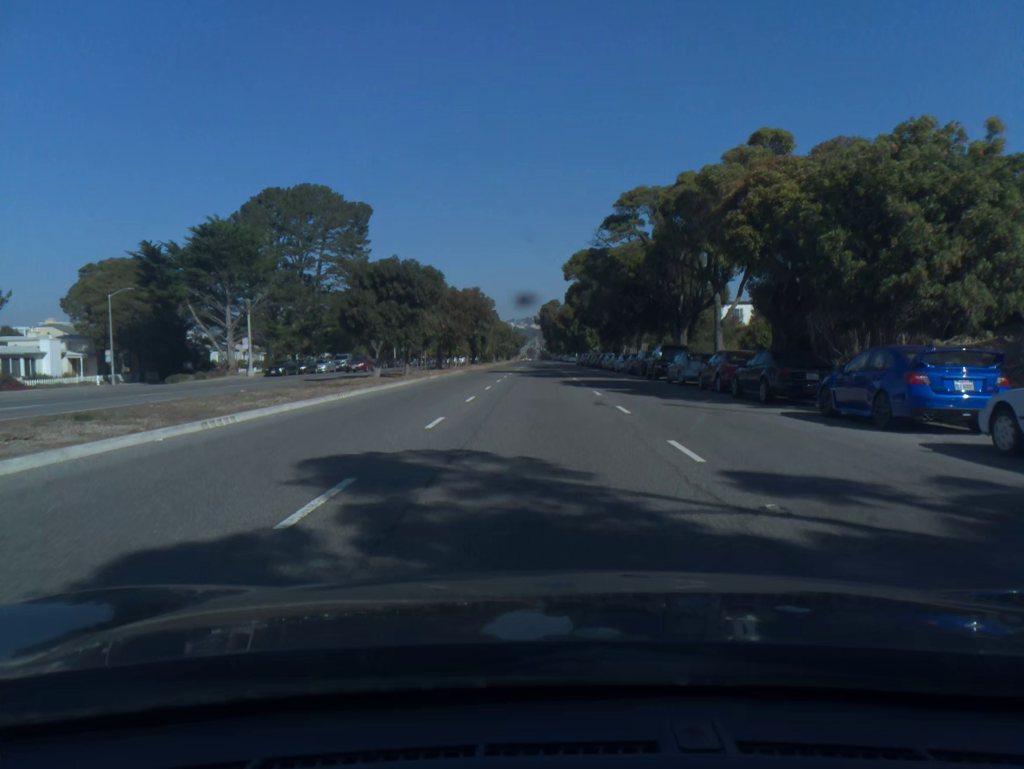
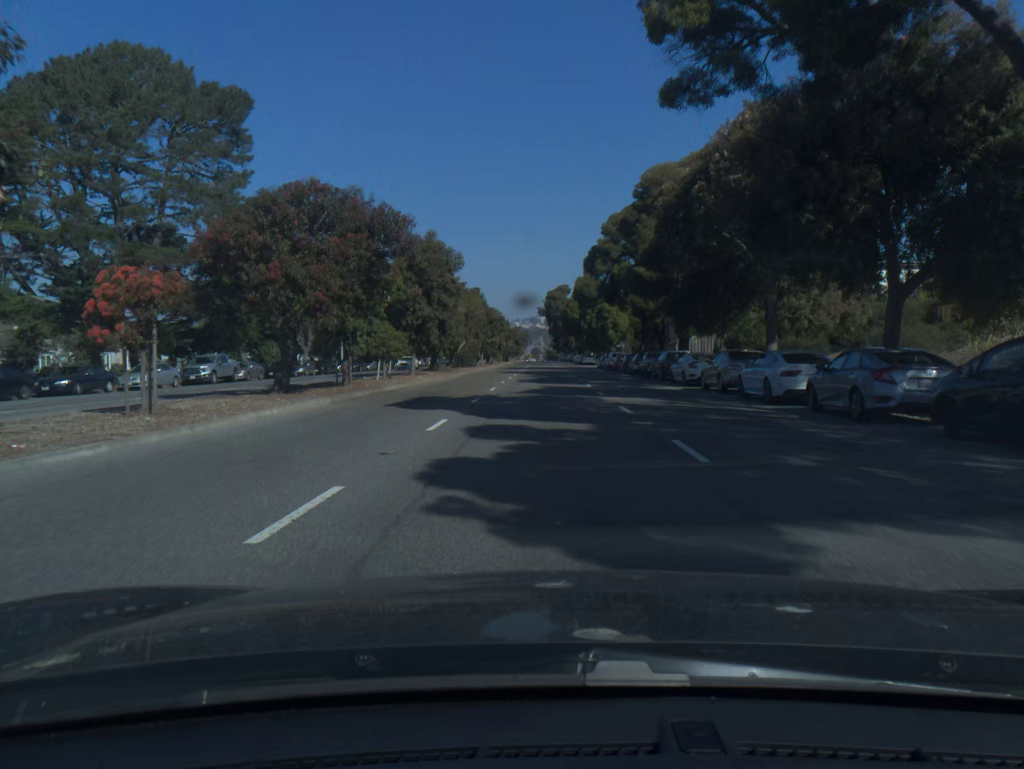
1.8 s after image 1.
(-0.1, +37.1) m; 0°
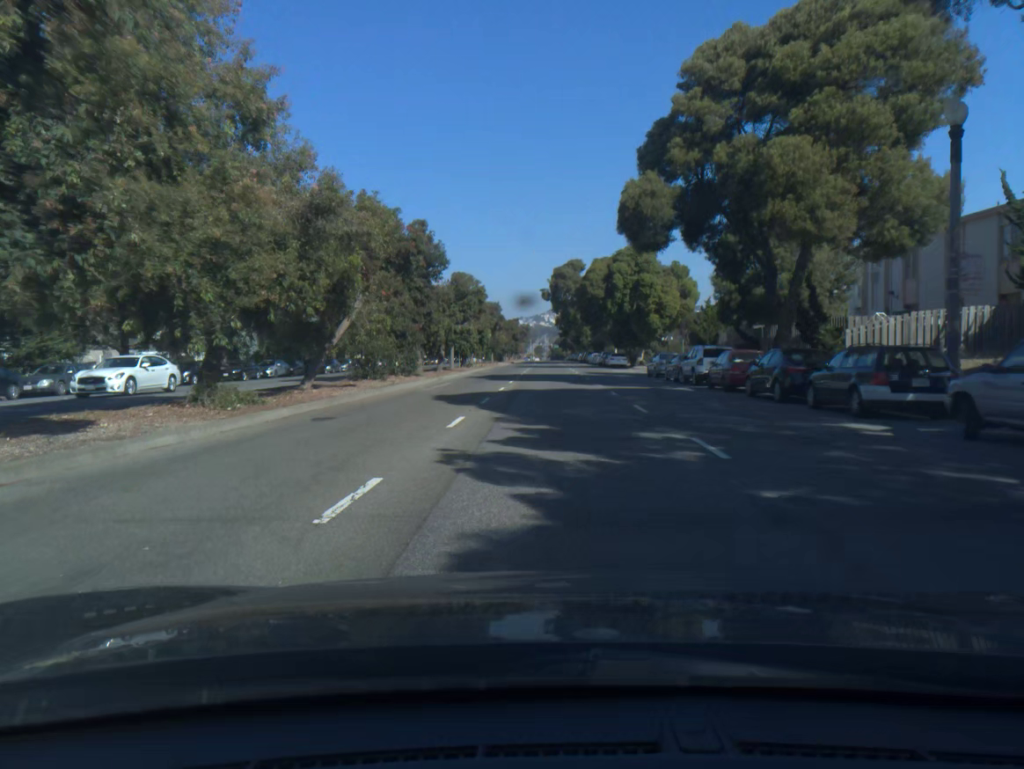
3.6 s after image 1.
(-0.1, +36.7) m; 0°
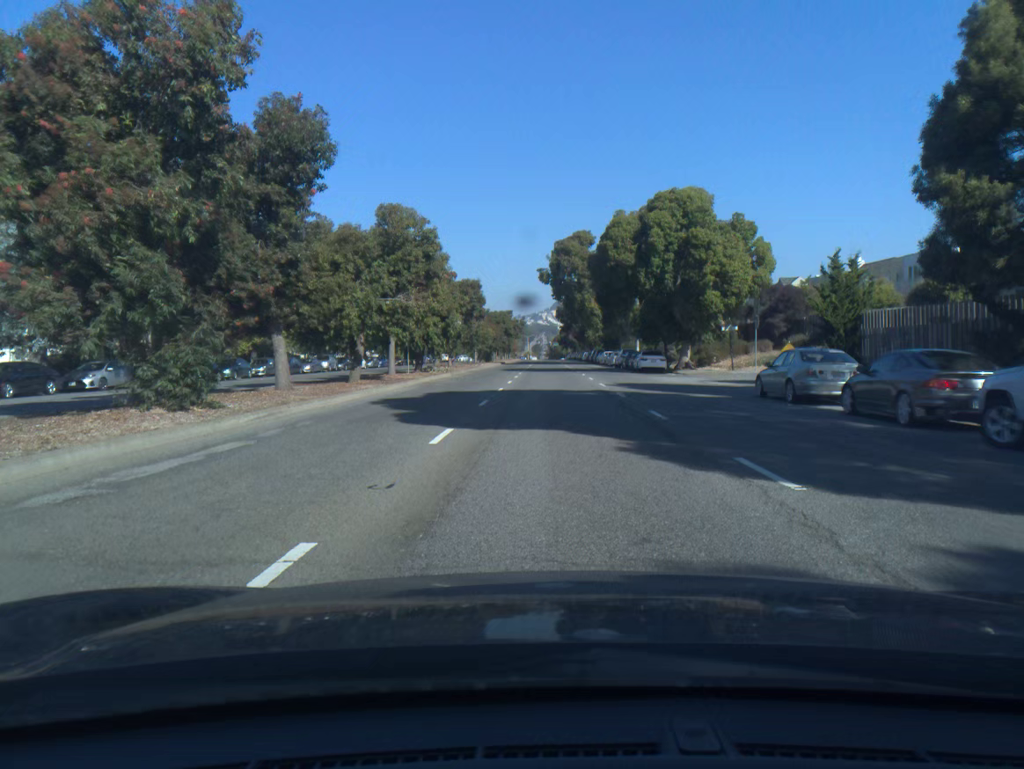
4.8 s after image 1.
(0.0, +24.1) m; 0°
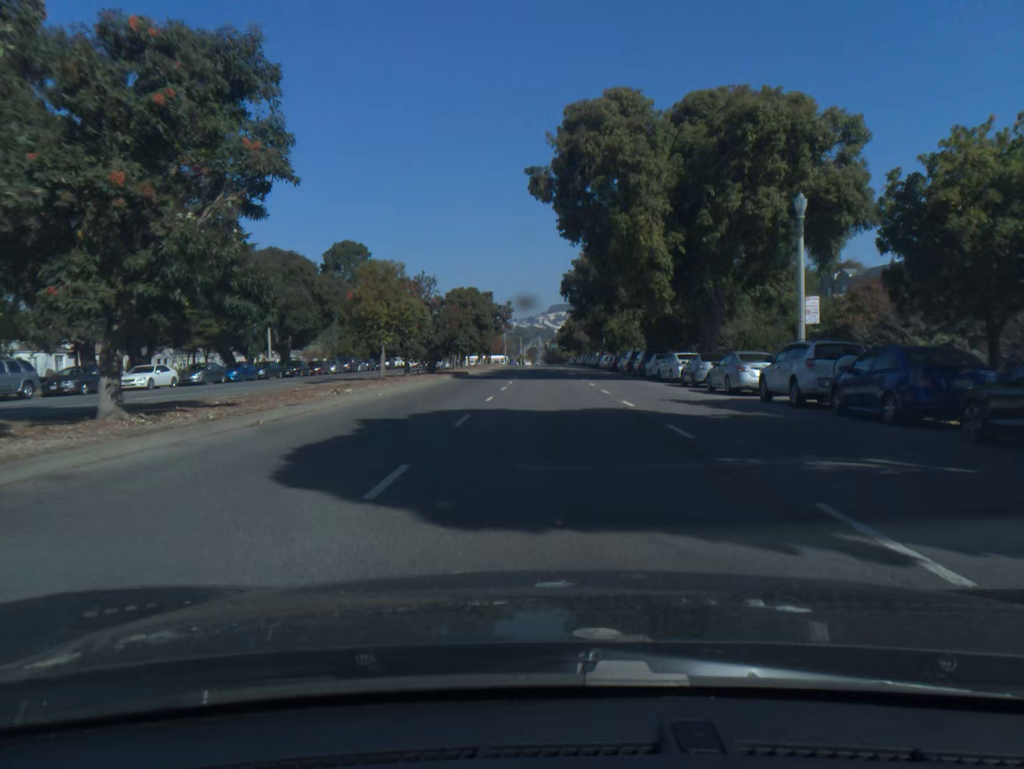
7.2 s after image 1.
(+0.2, +47.2) m; 0°
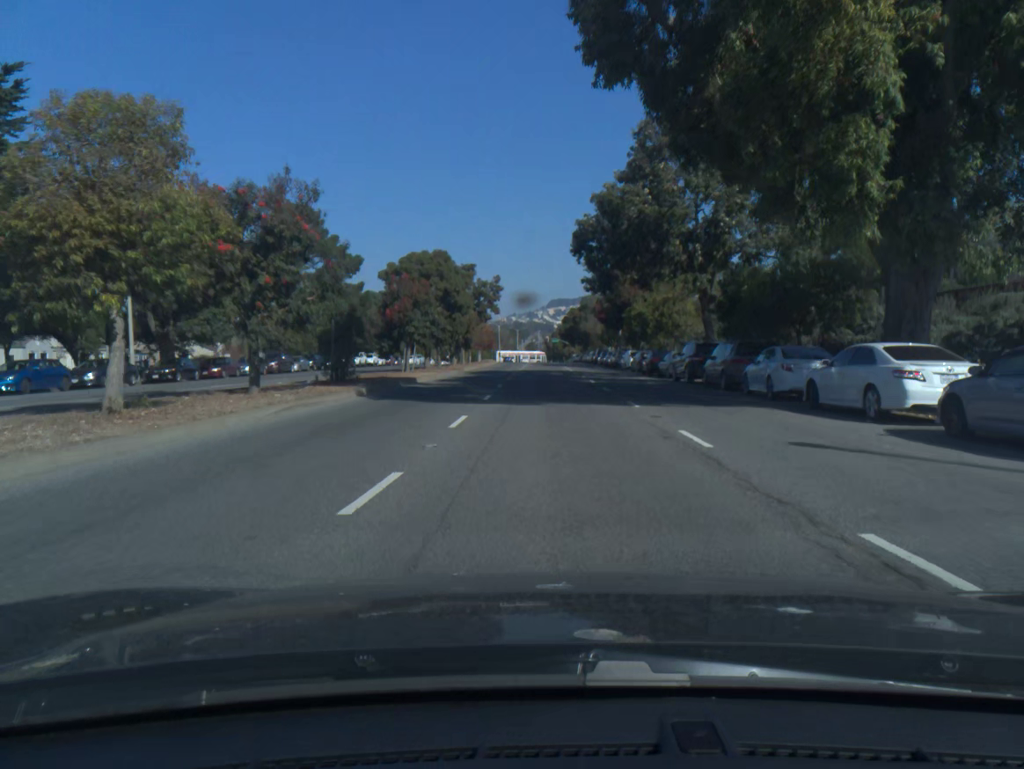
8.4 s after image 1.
(0.0, +22.8) m; 0°
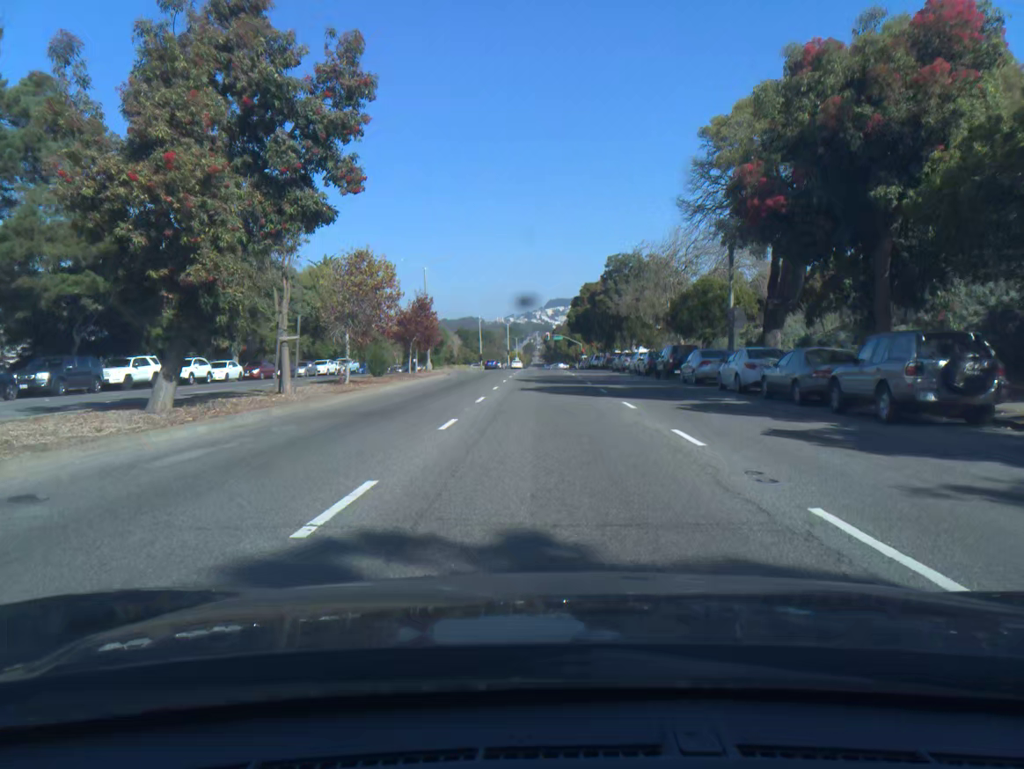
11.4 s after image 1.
(0.0, +51.4) m; 0°
